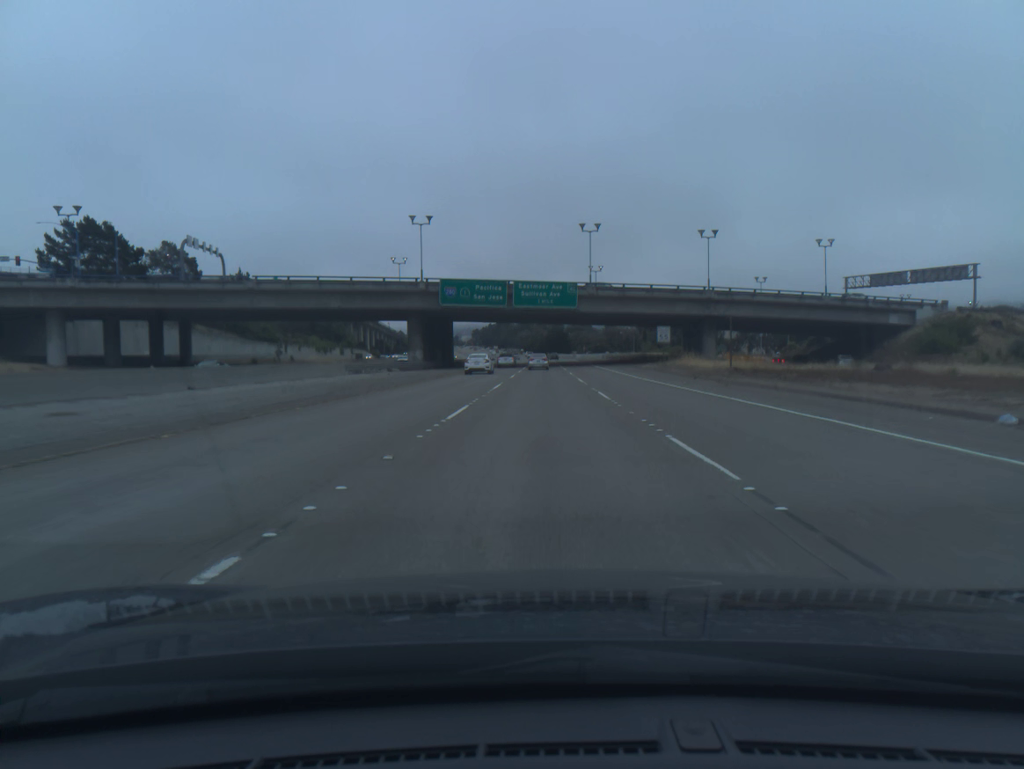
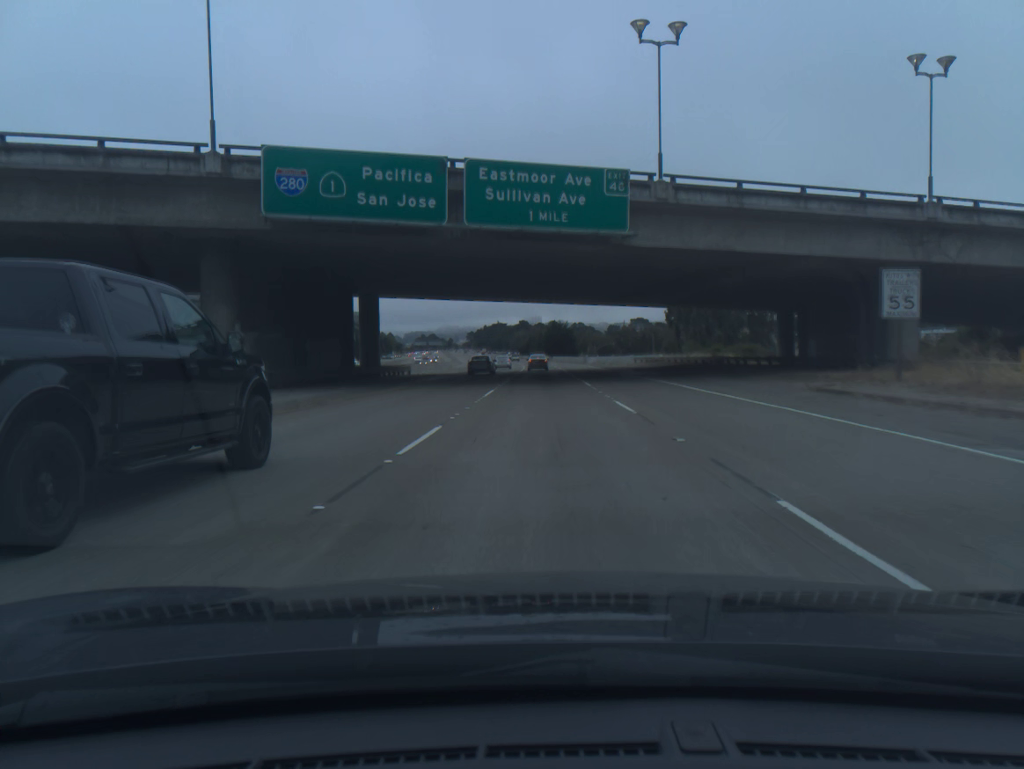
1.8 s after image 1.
(+0.1, +48.9) m; 0°
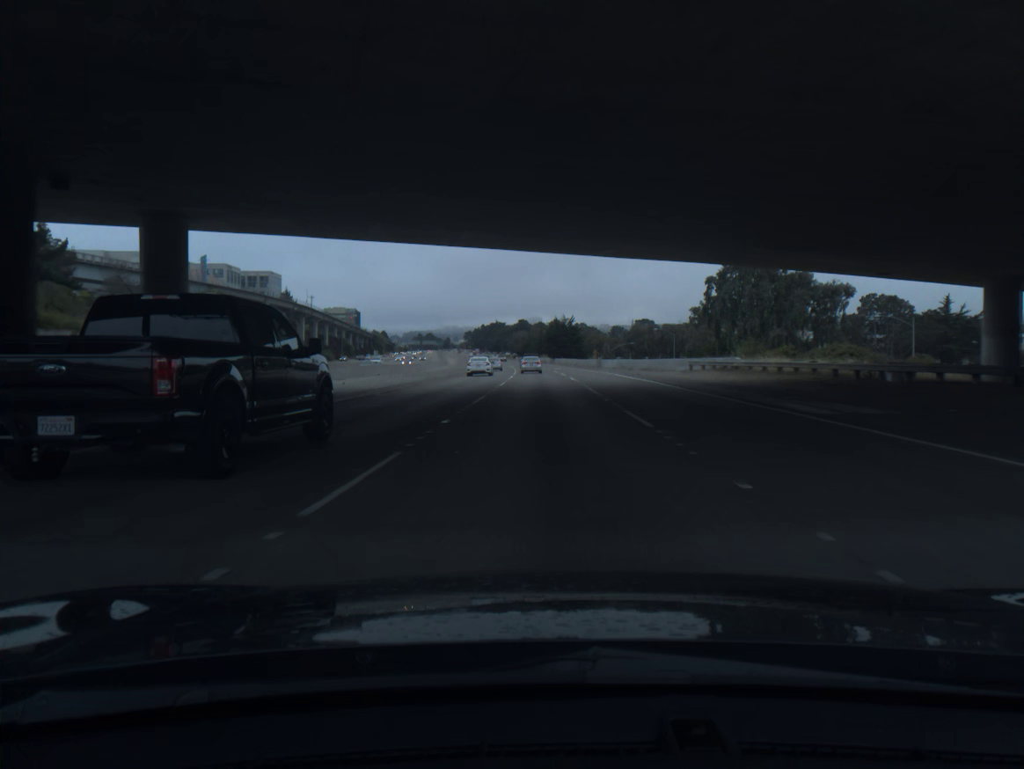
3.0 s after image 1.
(0.0, +32.8) m; 0°
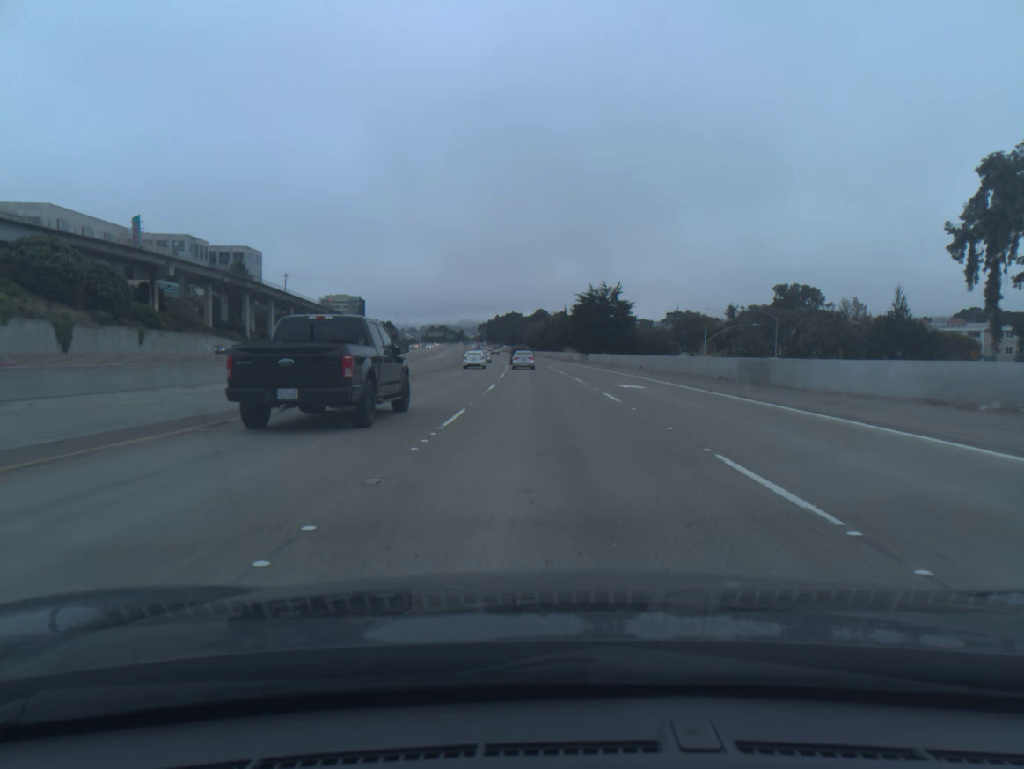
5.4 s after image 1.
(-0.6, +65.2) m; -1°
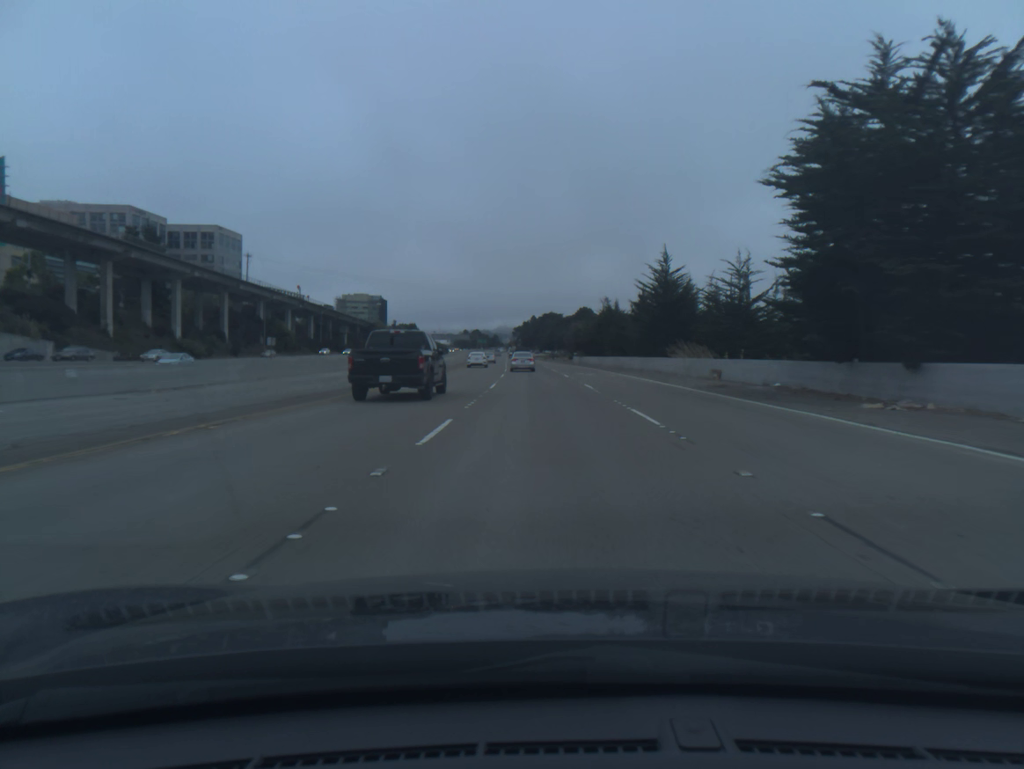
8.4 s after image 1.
(-2.0, +79.2) m; -3°
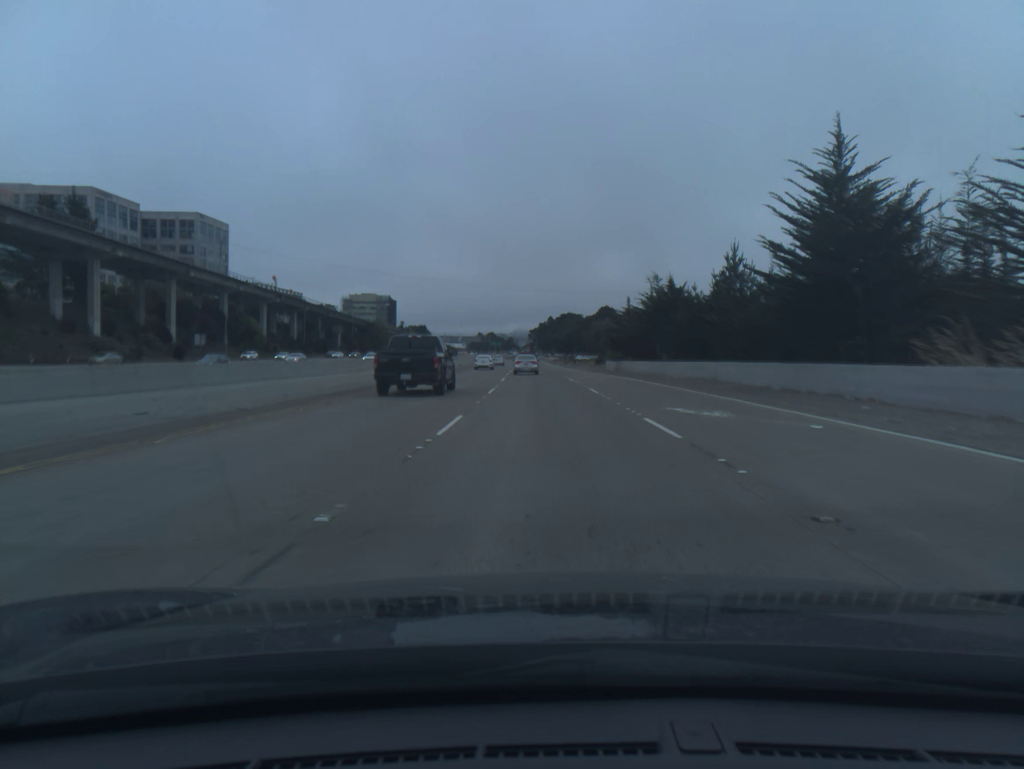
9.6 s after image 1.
(-0.3, +31.1) m; -1°
